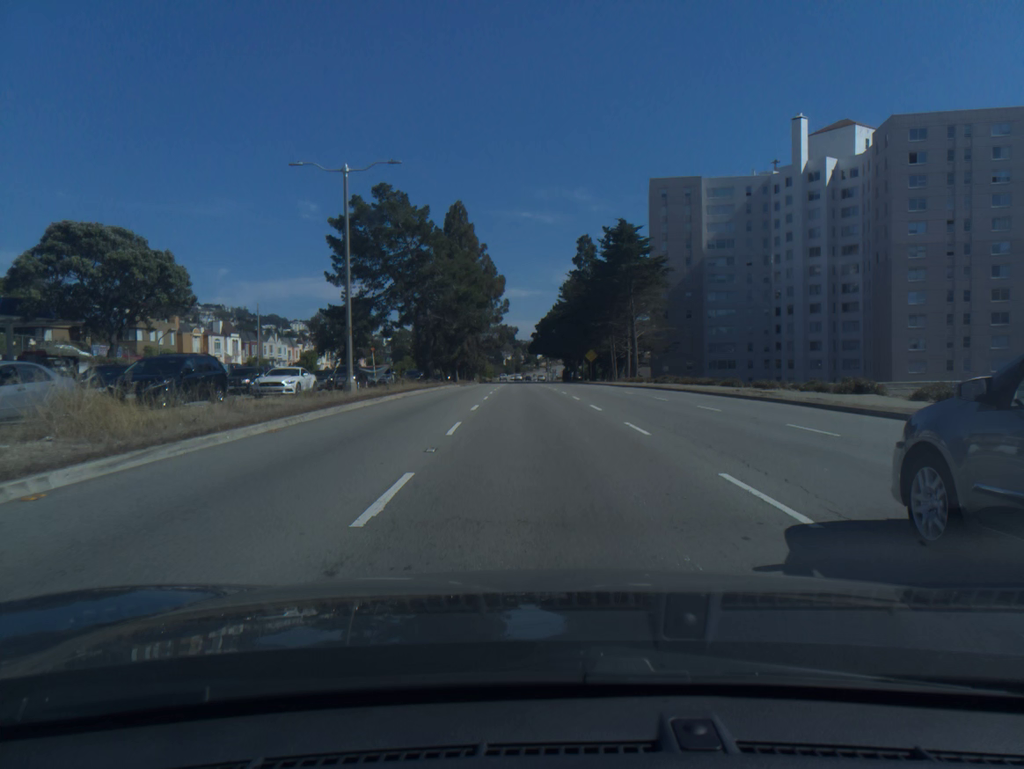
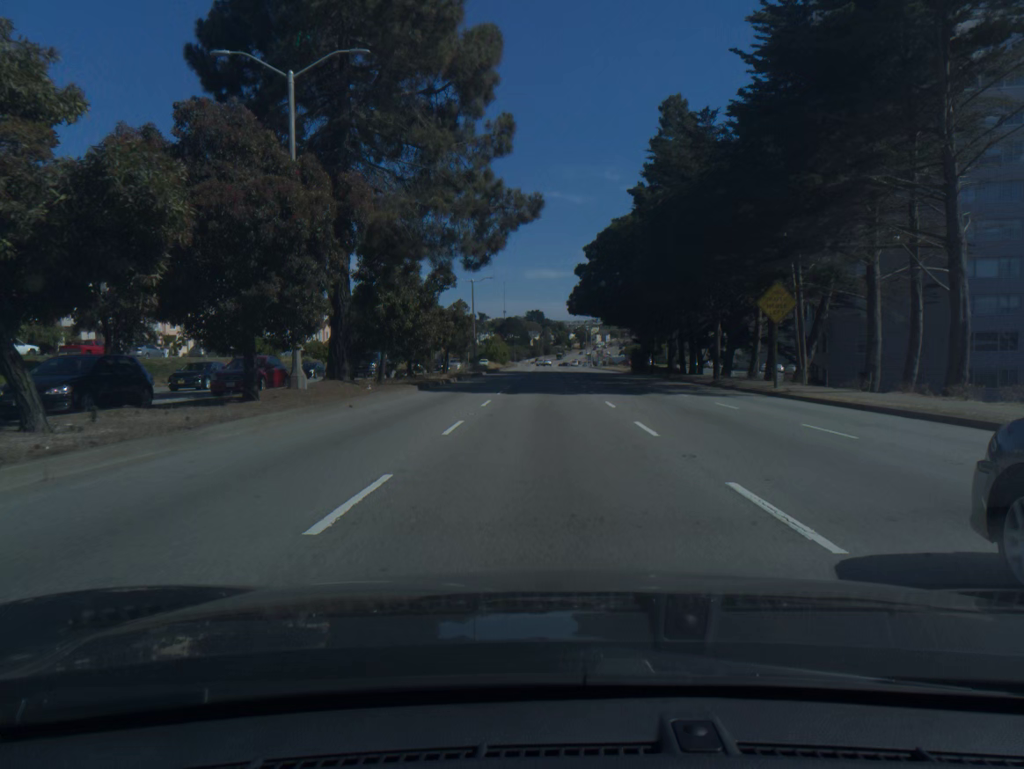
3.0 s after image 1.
(-1.7, +67.2) m; -2°
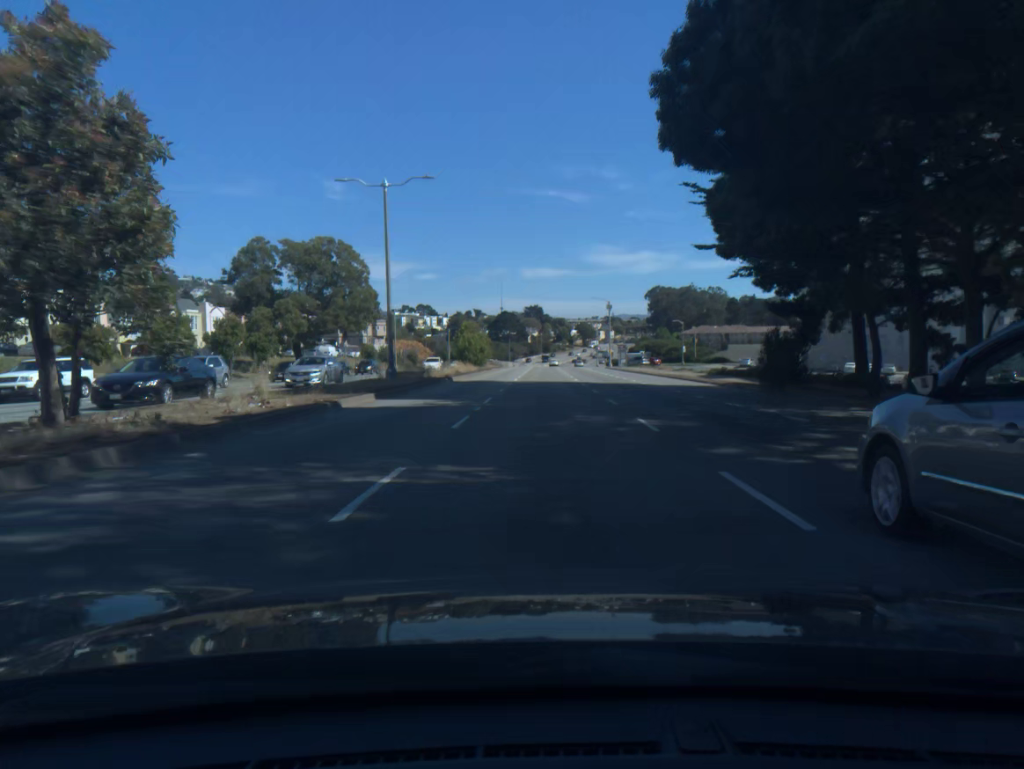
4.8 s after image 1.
(+0.1, +43.8) m; 0°
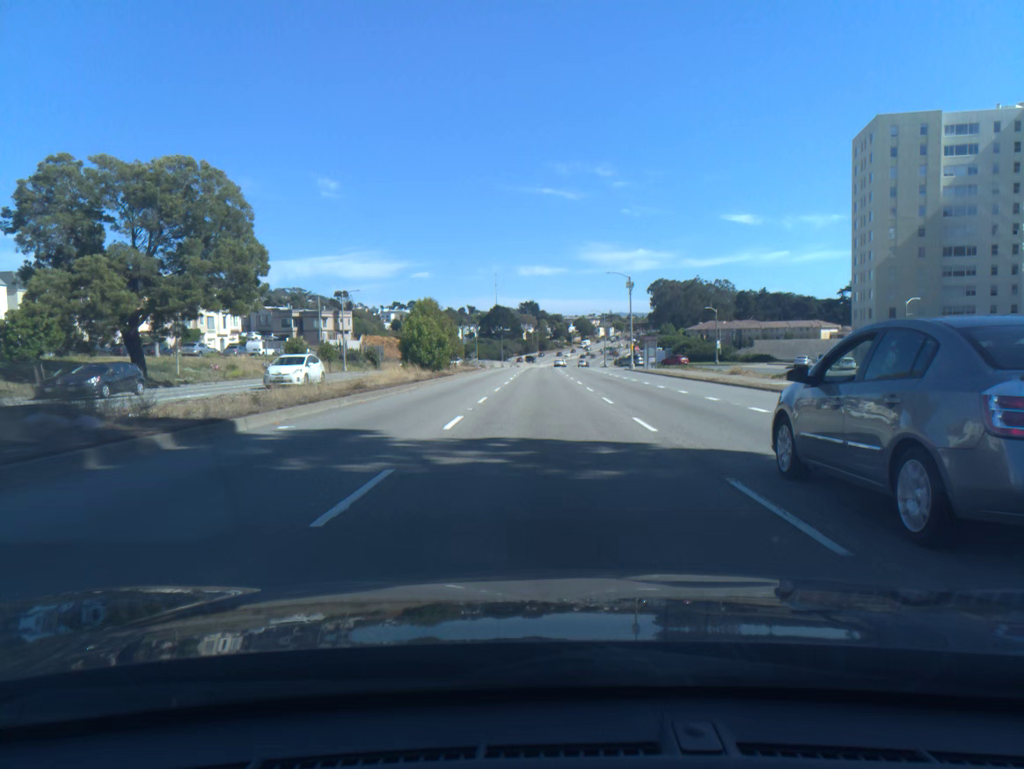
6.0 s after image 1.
(+0.1, +29.8) m; 0°
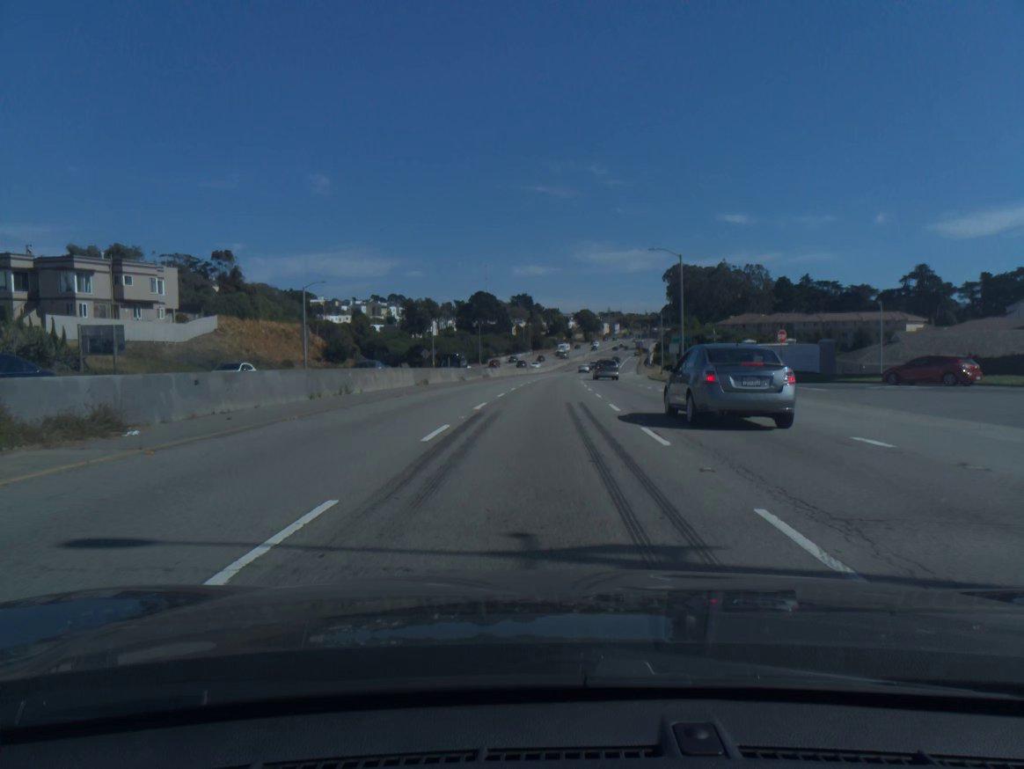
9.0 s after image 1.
(0.0, +75.9) m; 0°
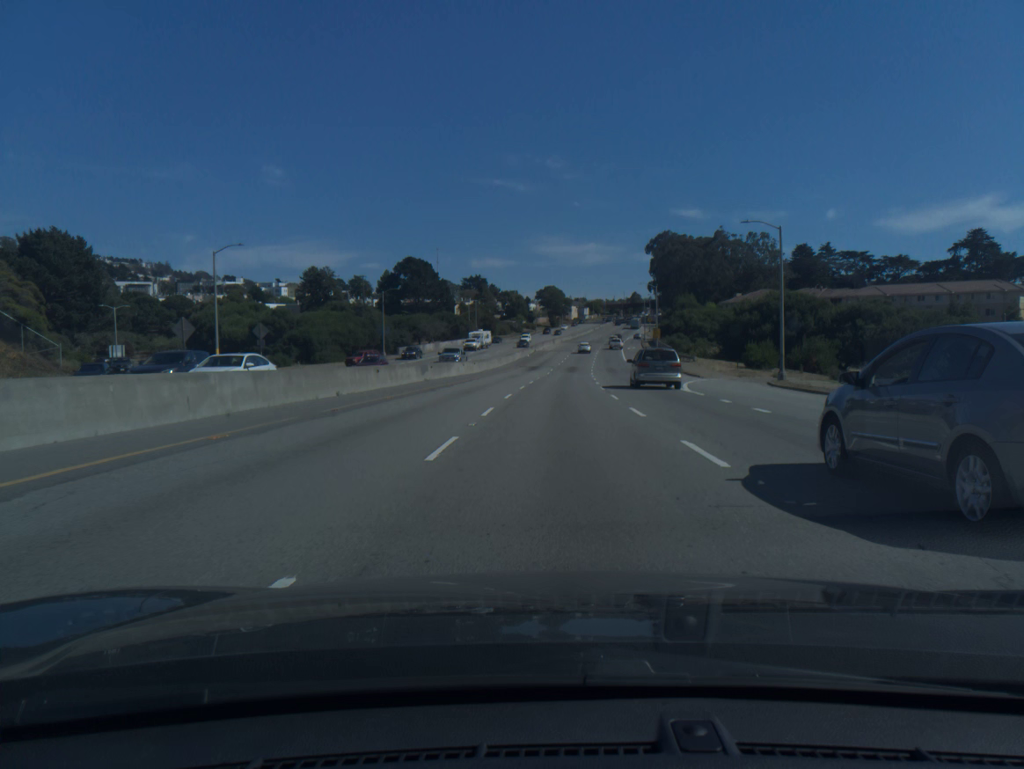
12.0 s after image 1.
(+1.7, +75.9) m; +3°
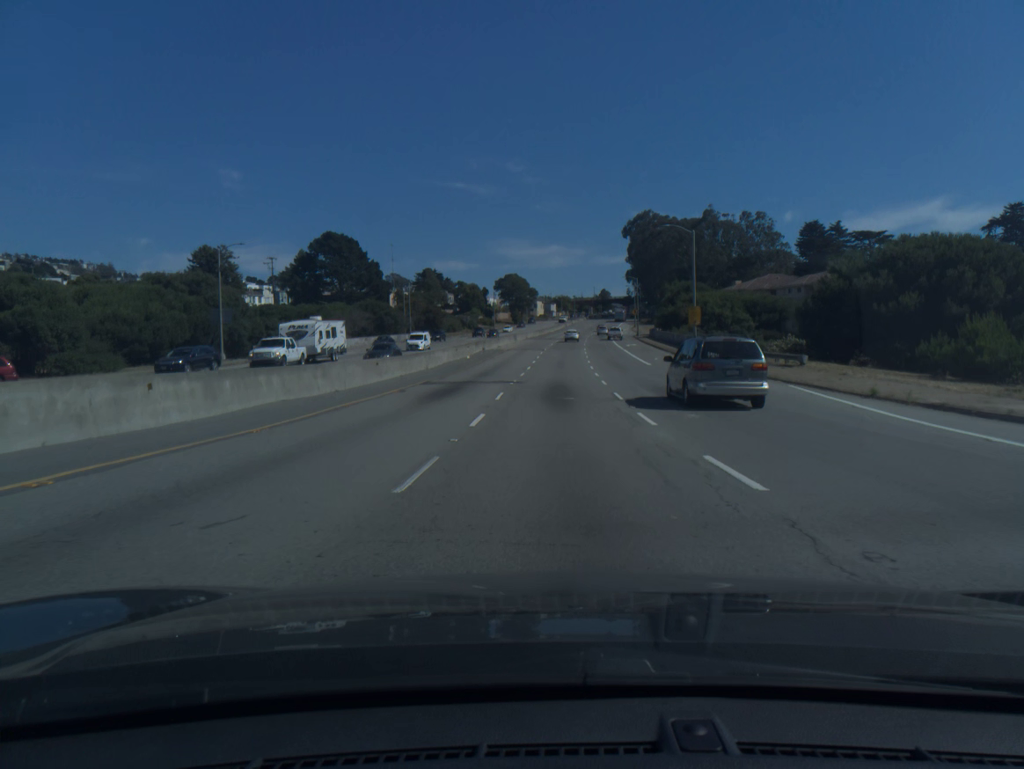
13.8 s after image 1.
(+1.1, +46.1) m; +3°
